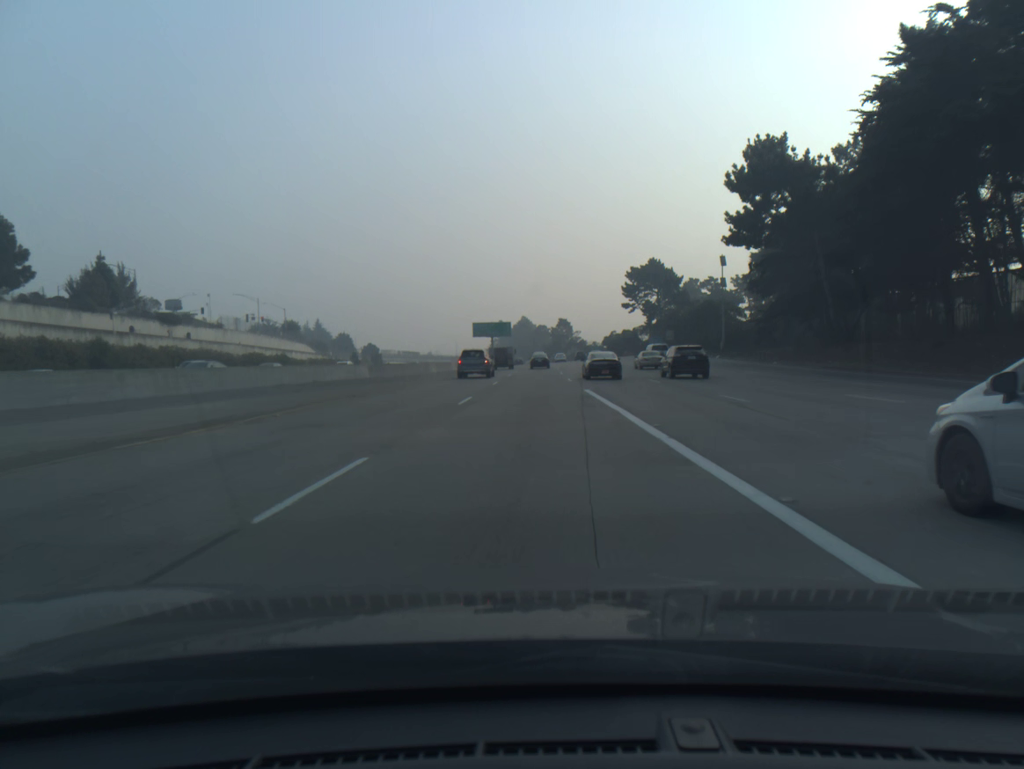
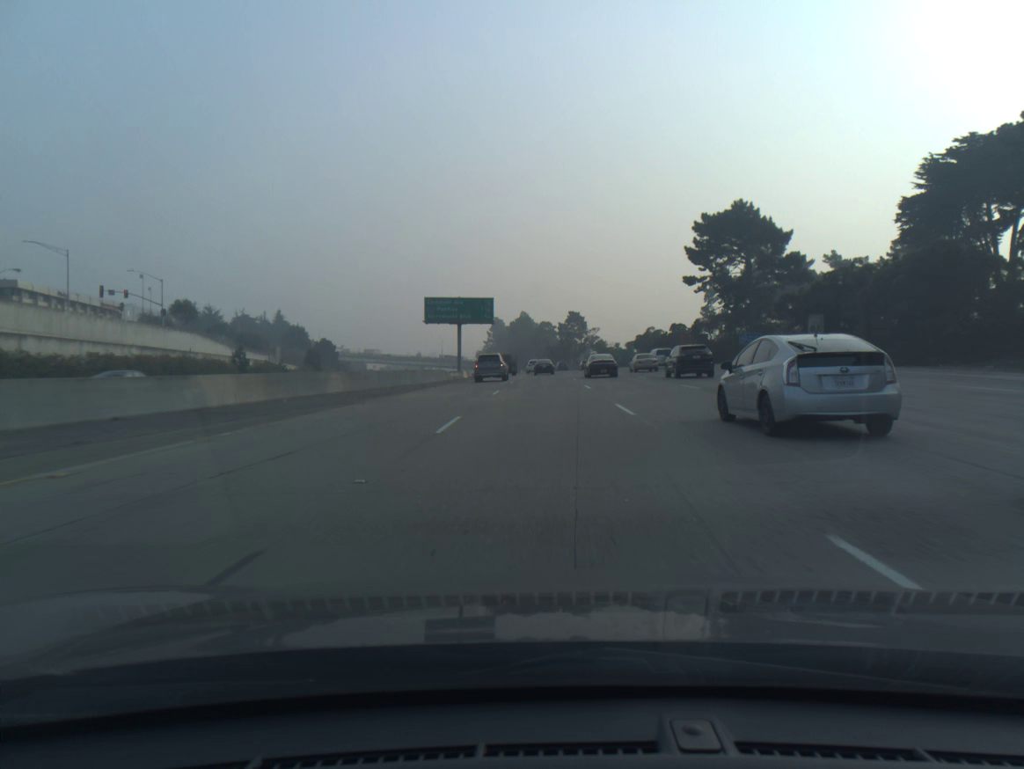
(-0.4, +66.5) m; 0°
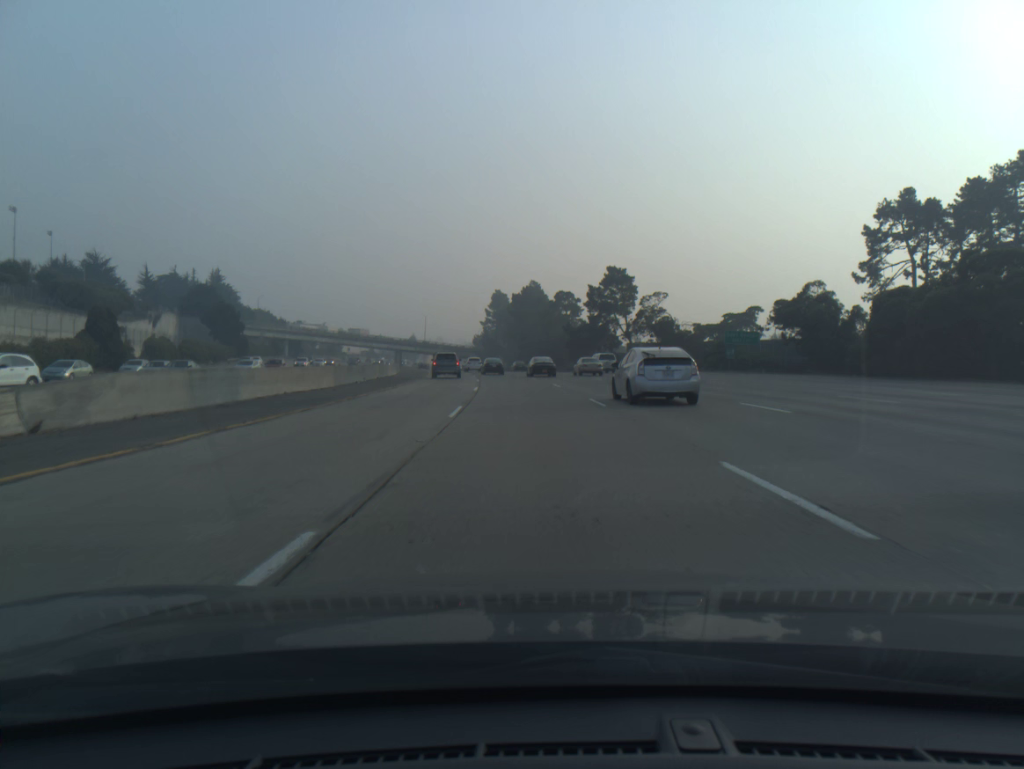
(0.0, +83.7) m; -1°
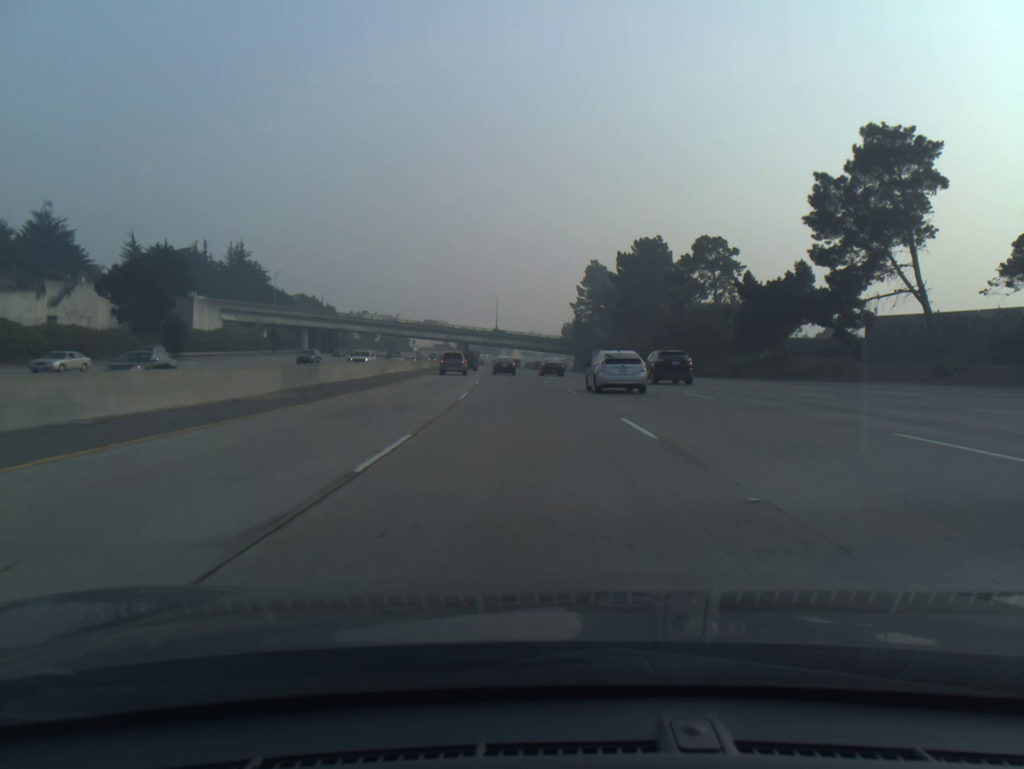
(-3.7, +66.8) m; -7°
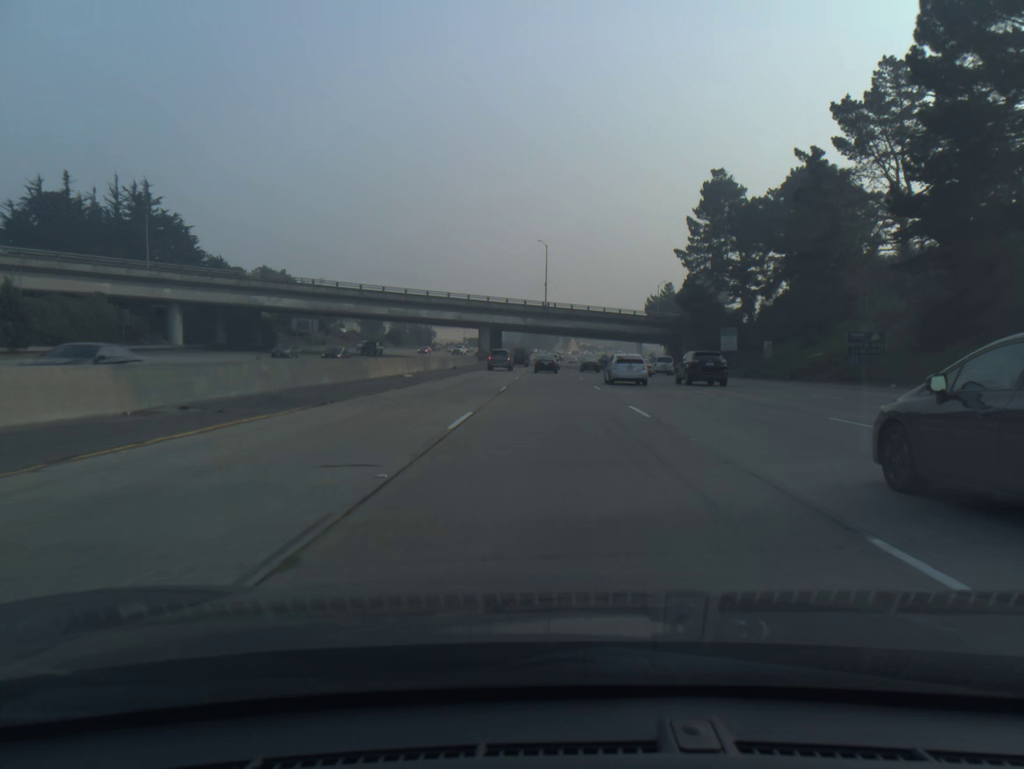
(-4.5, +82.8) m; -4°
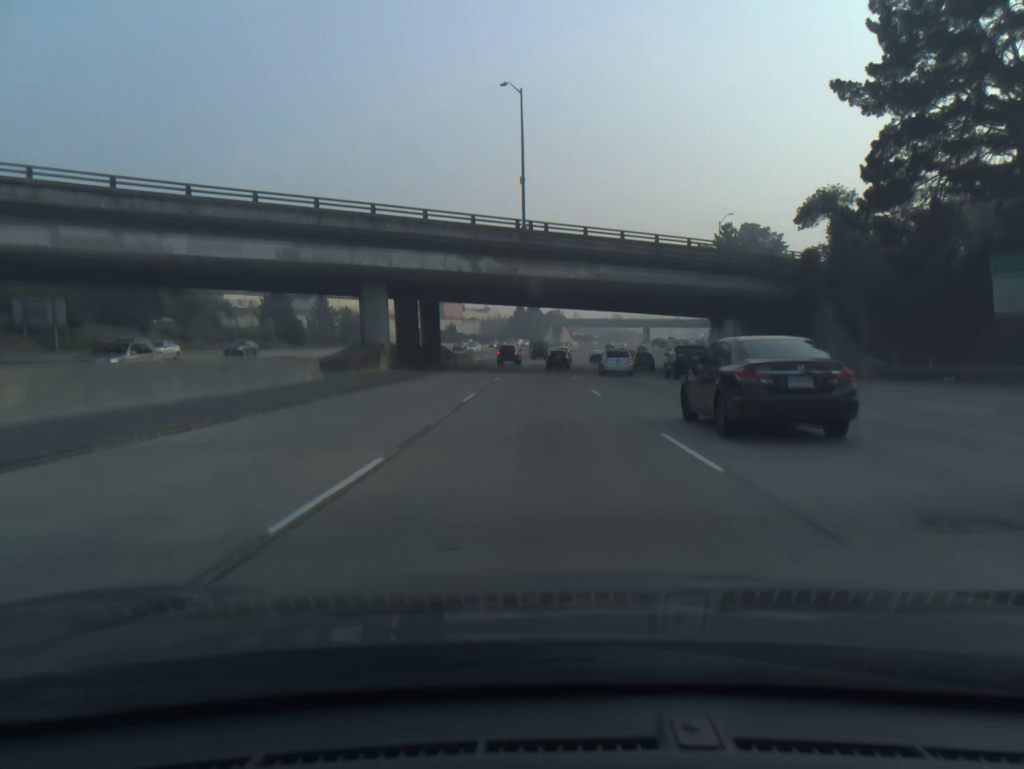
(+0.7, +66.3) m; +1°
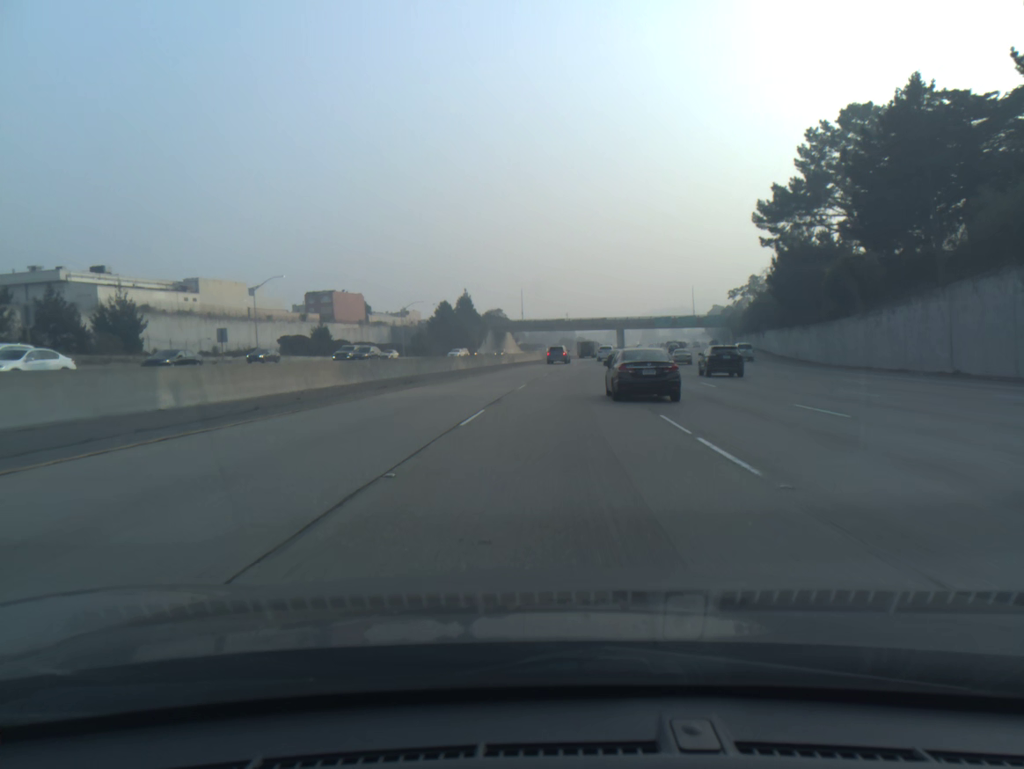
(+1.5, +83.5) m; +4°
